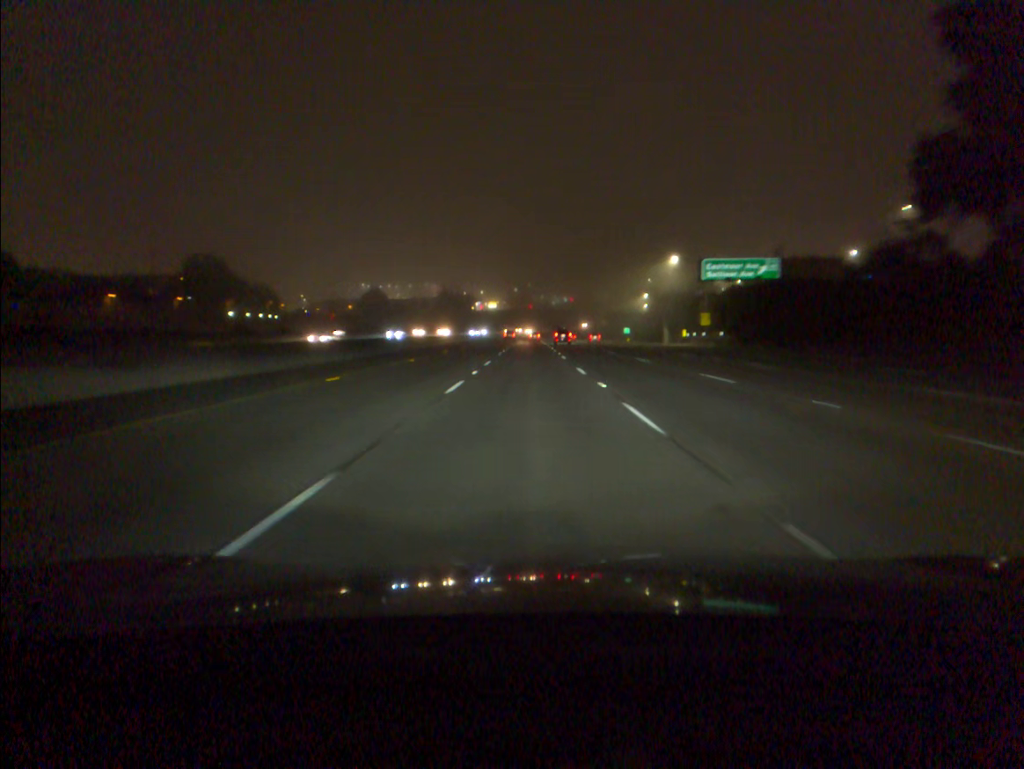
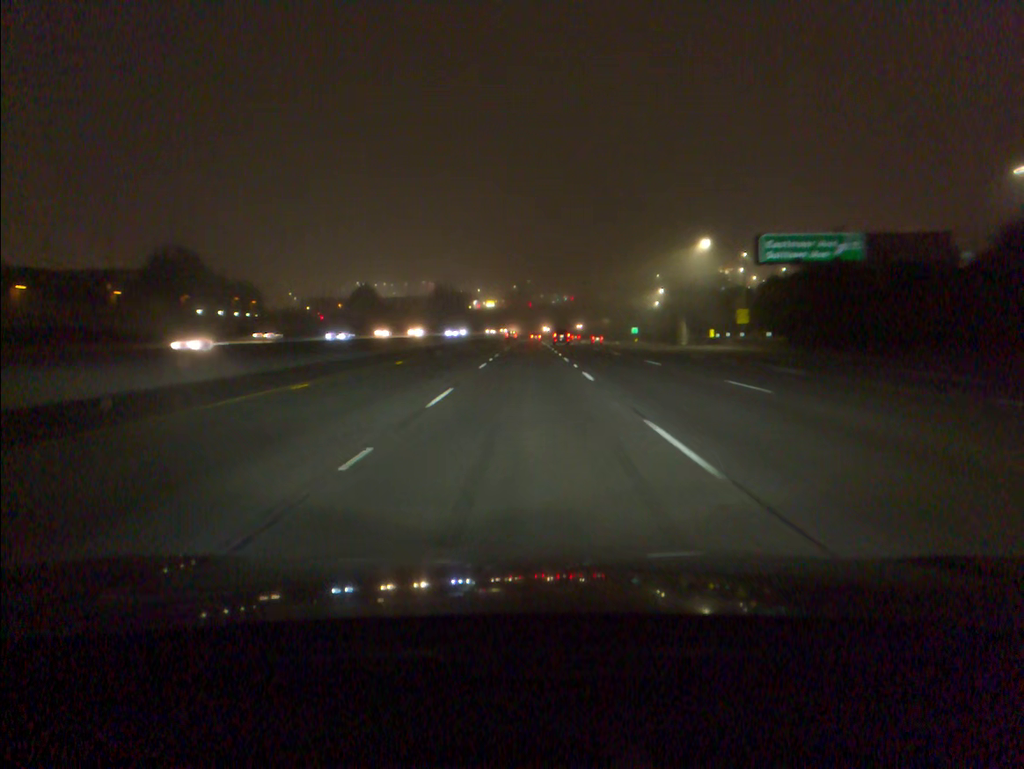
(0.0, +17.8) m; 0°
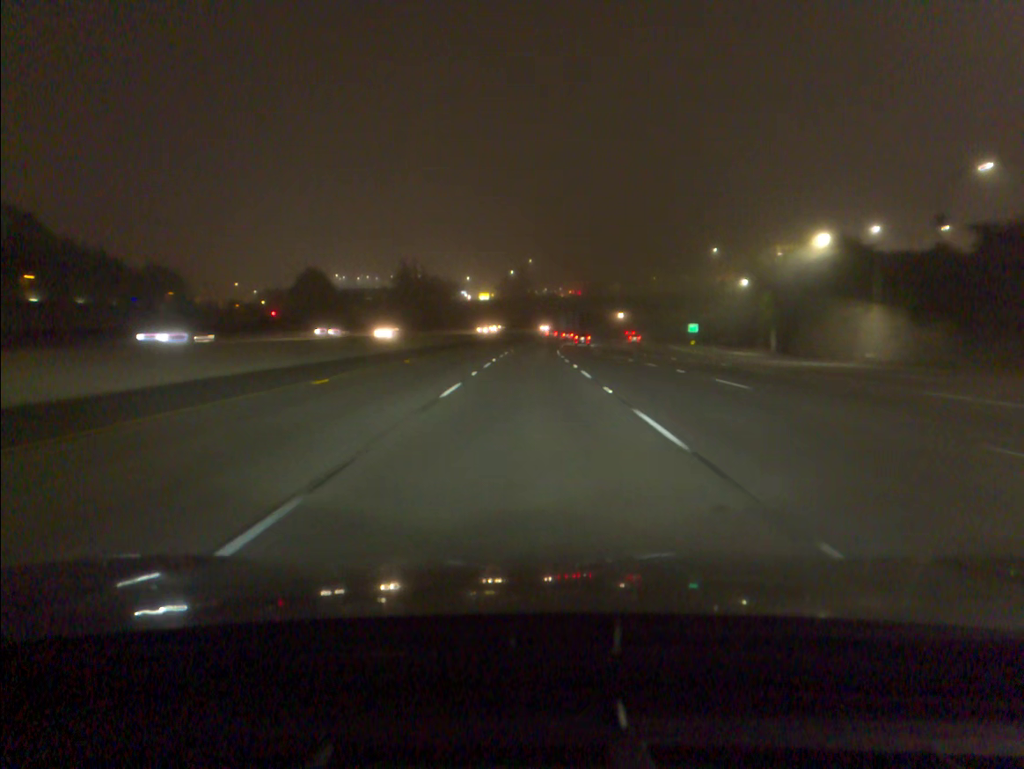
(0.0, +71.2) m; 0°
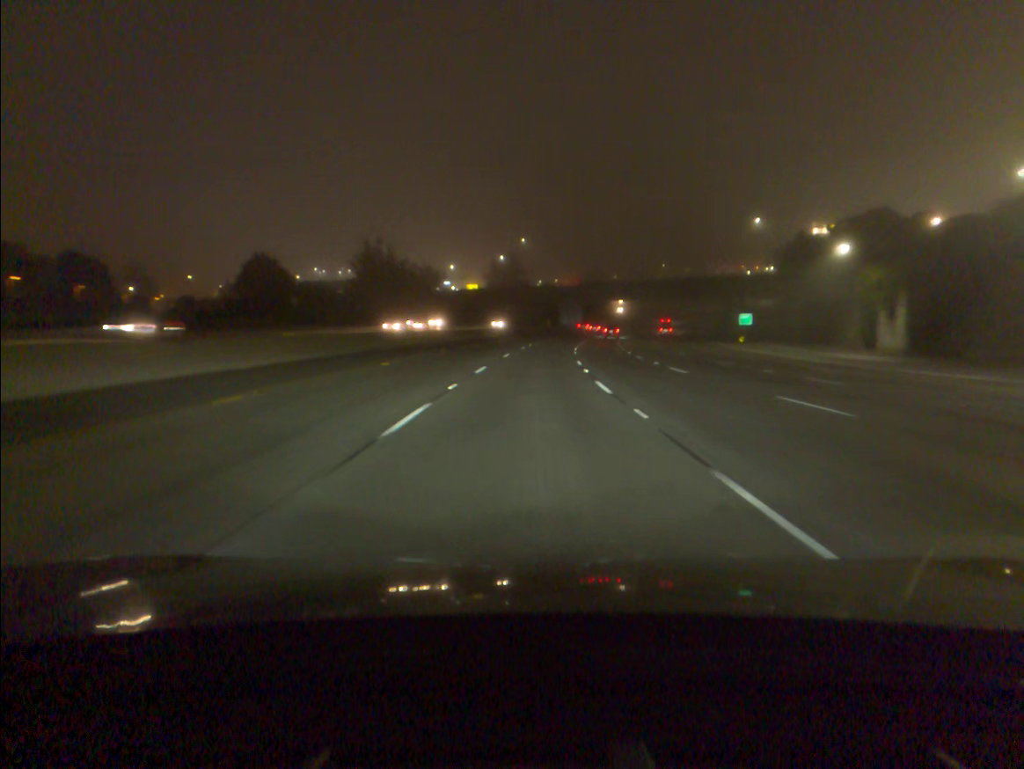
(+0.1, +35.5) m; 0°
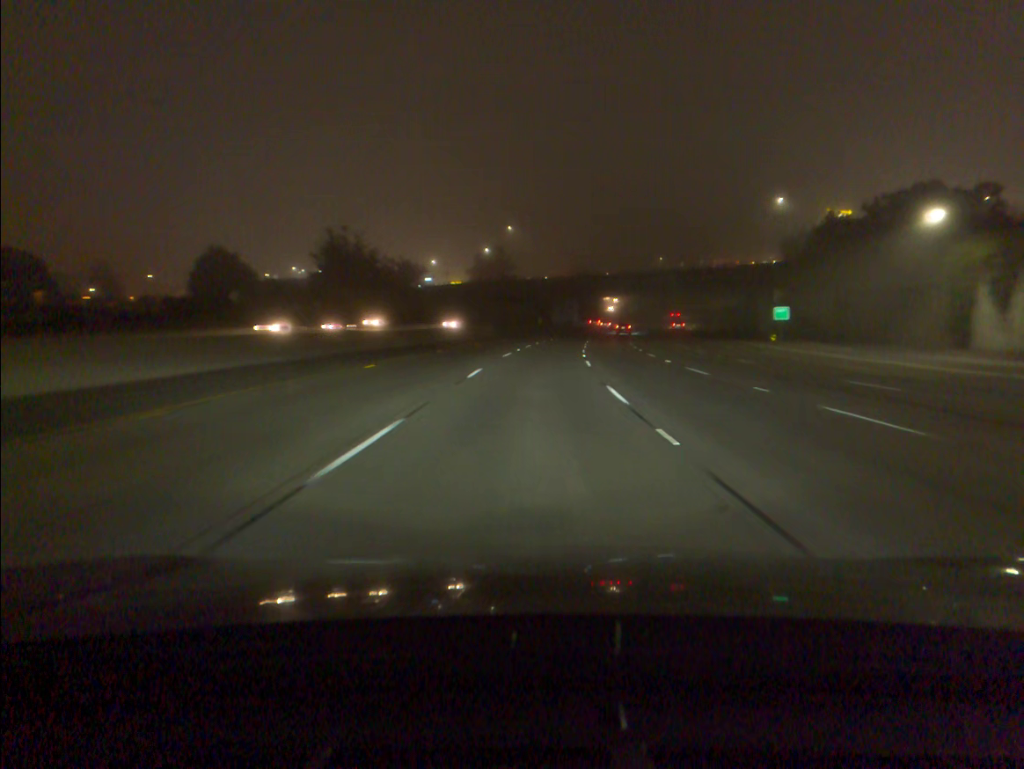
(+0.1, +17.8) m; +1°
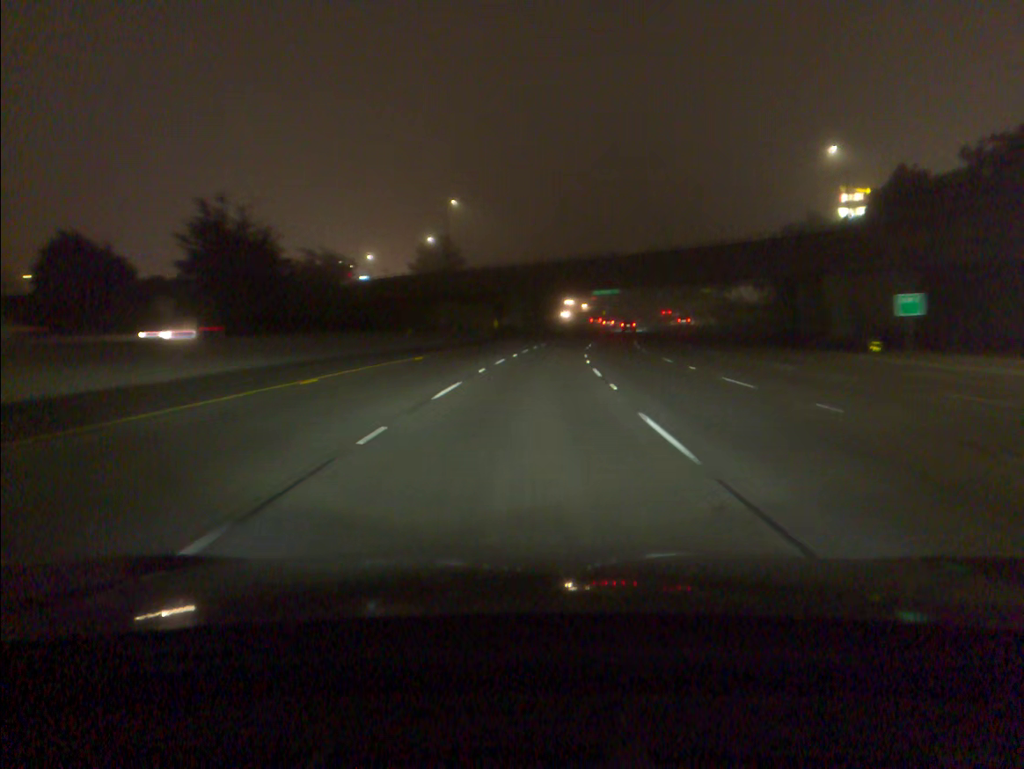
(+0.8, +35.5) m; +3°
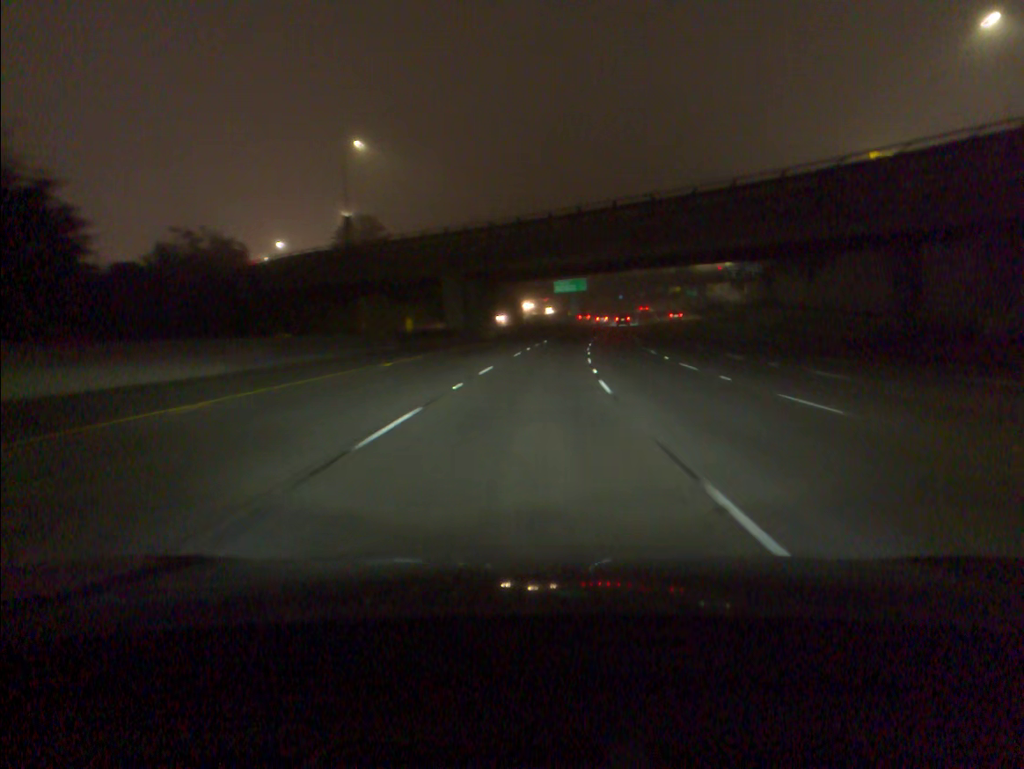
(+1.0, +35.4) m; +3°
